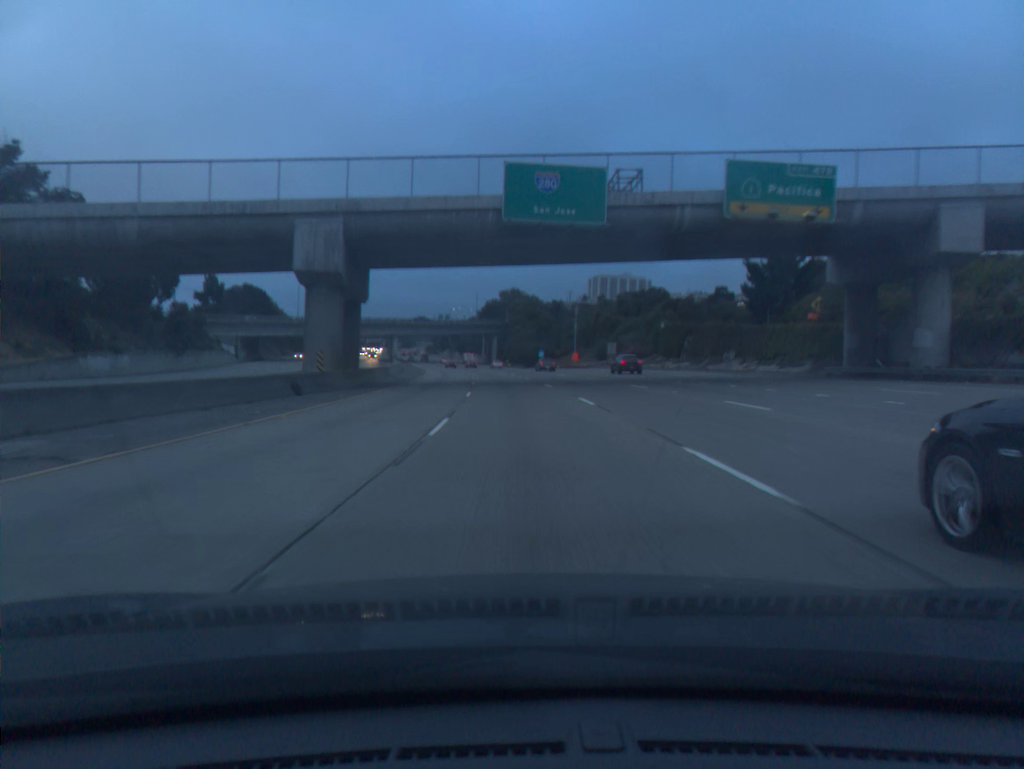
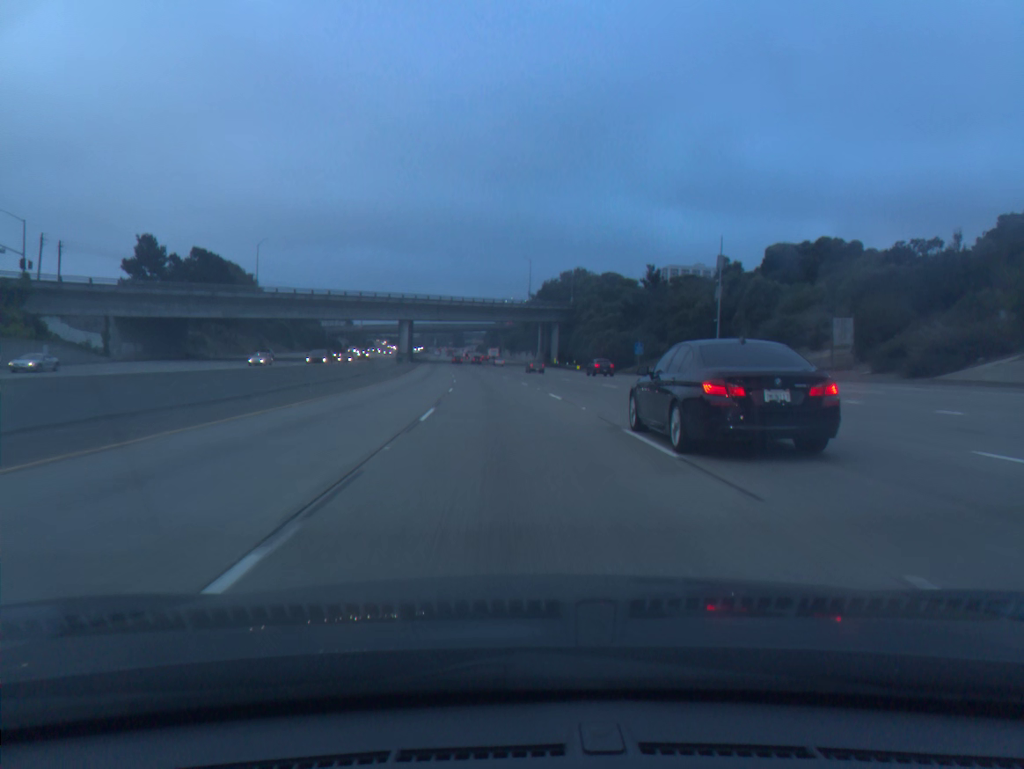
(-2.7, +70.0) m; -4°
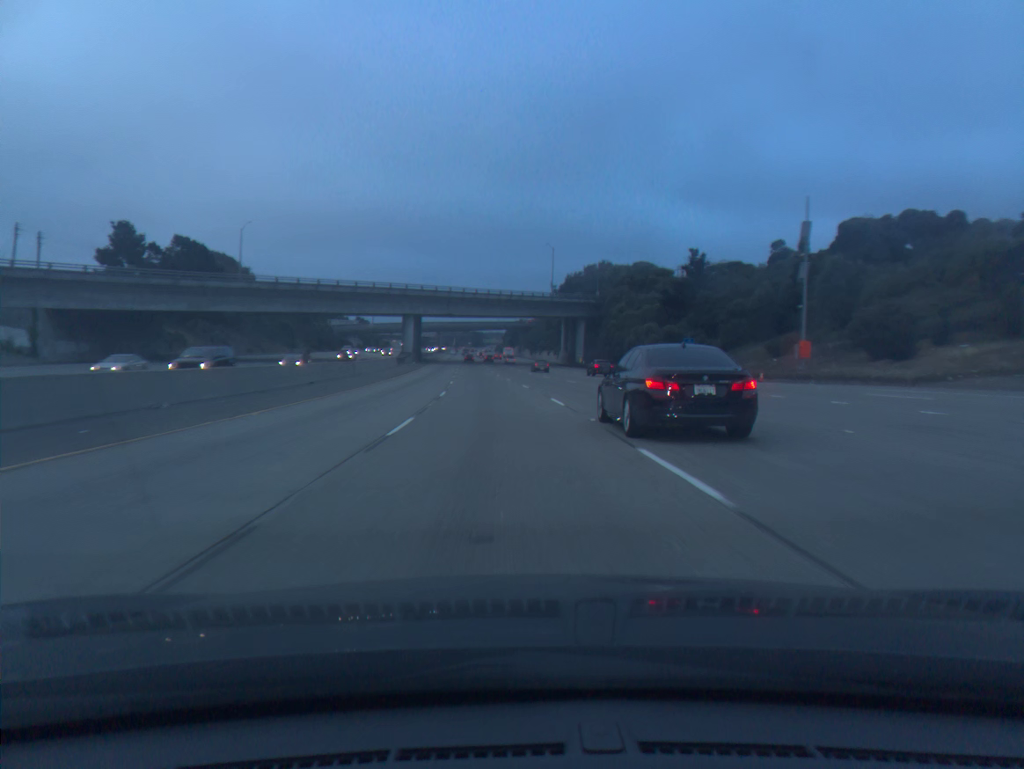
(-0.2, +17.5) m; -1°
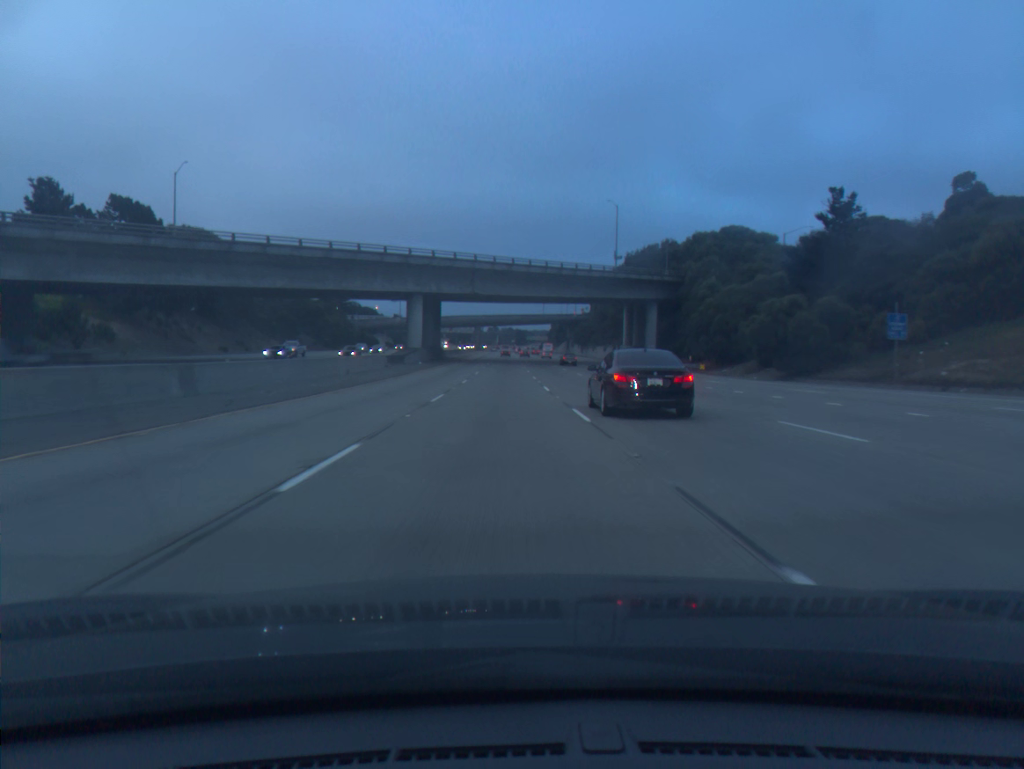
(-1.0, +35.0) m; -3°
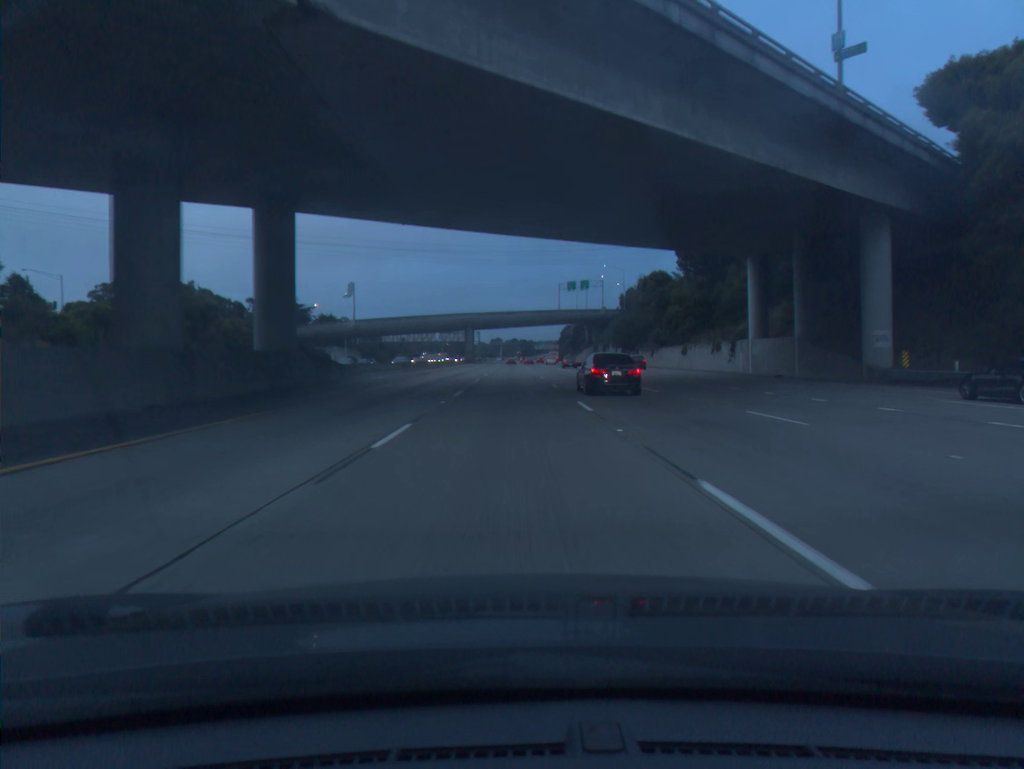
(-1.3, +69.8) m; -1°
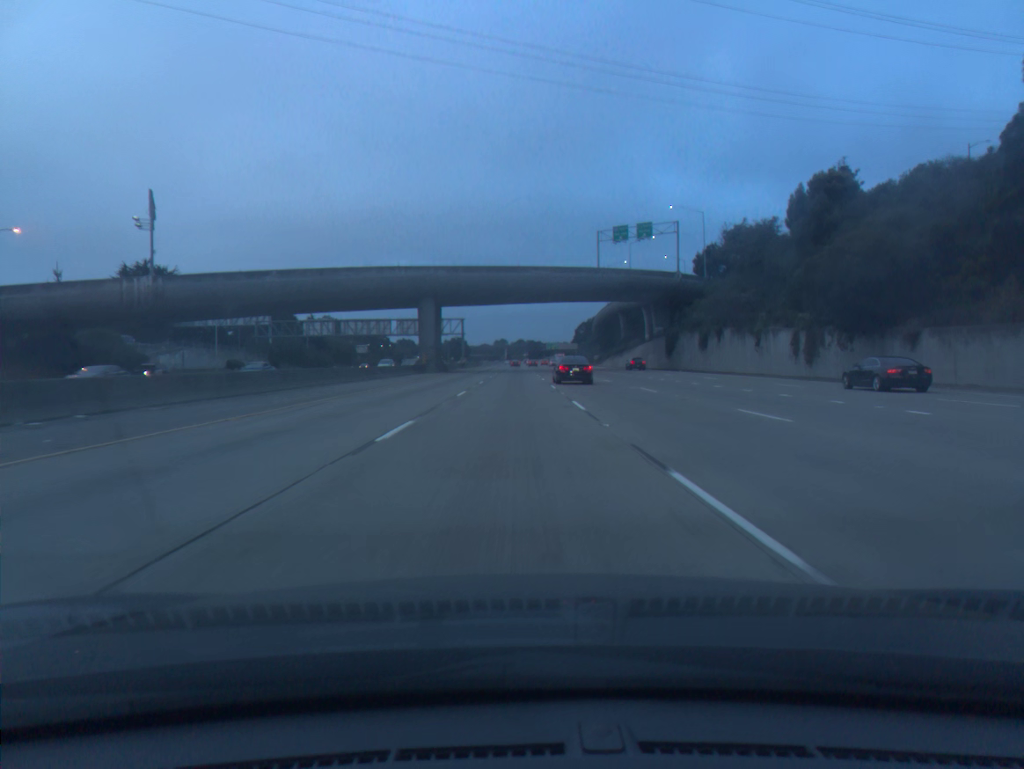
(-0.5, +86.8) m; 0°
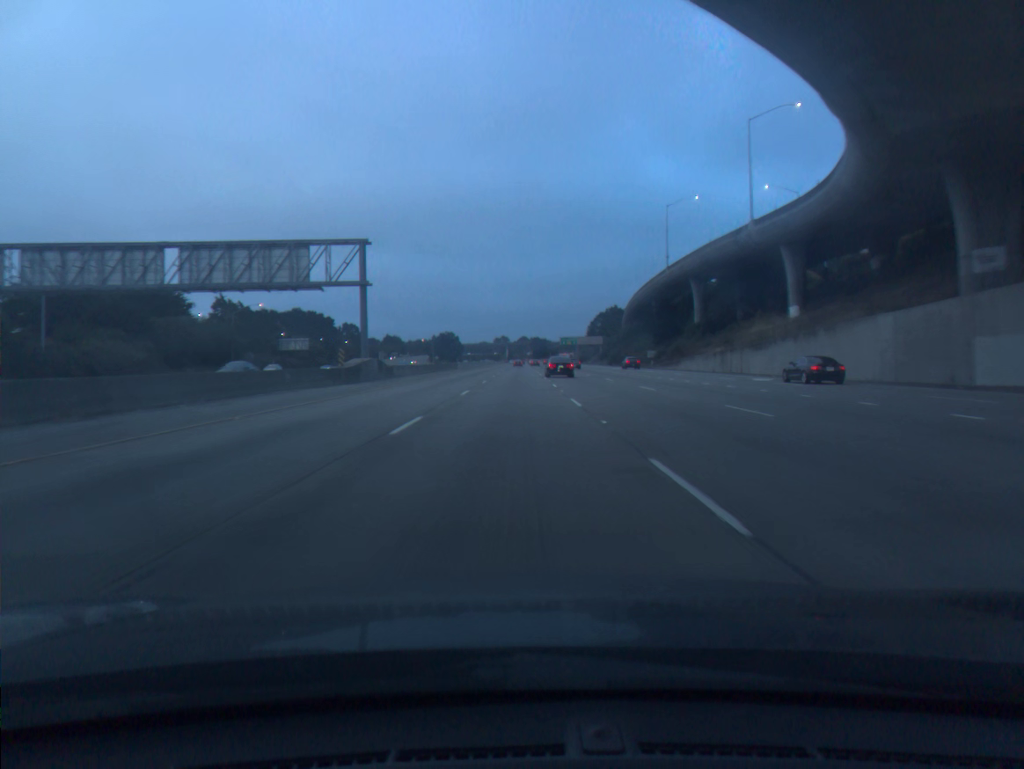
(+0.1, +87.0) m; 0°
